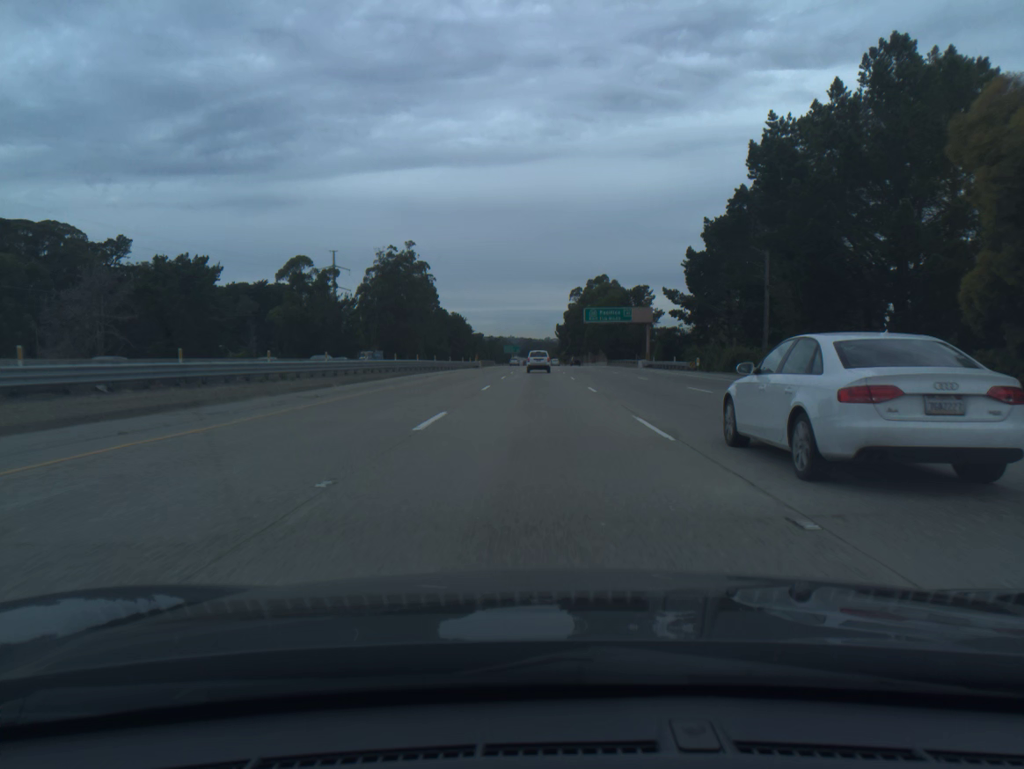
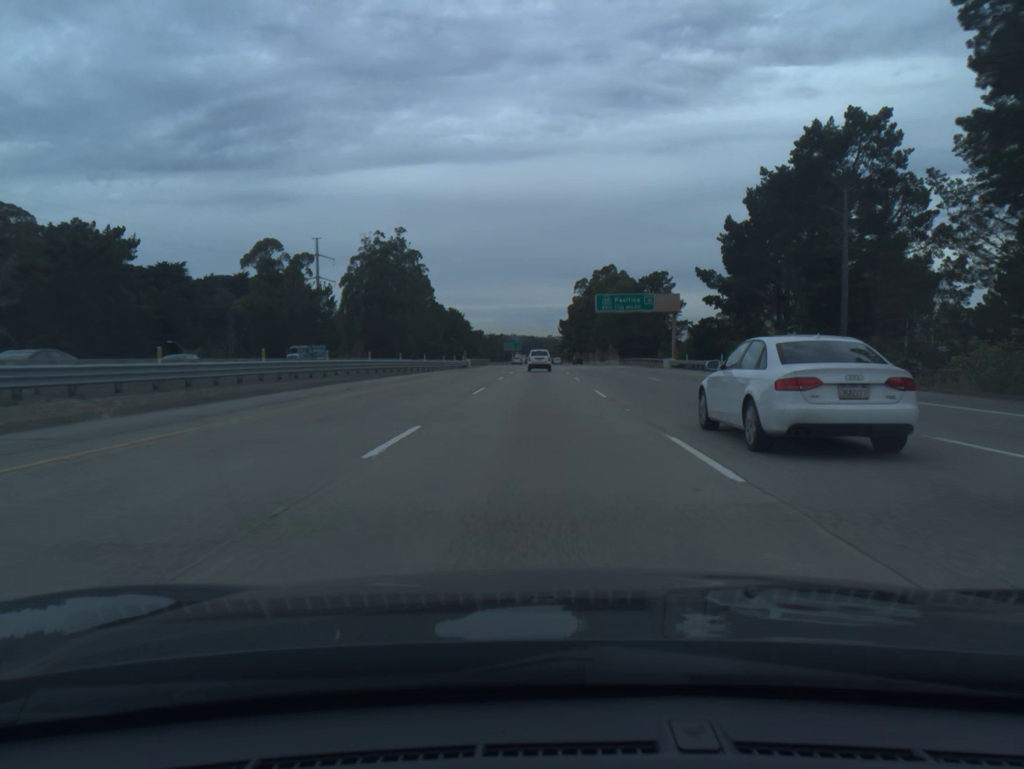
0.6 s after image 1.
(0.0, +18.4) m; 0°
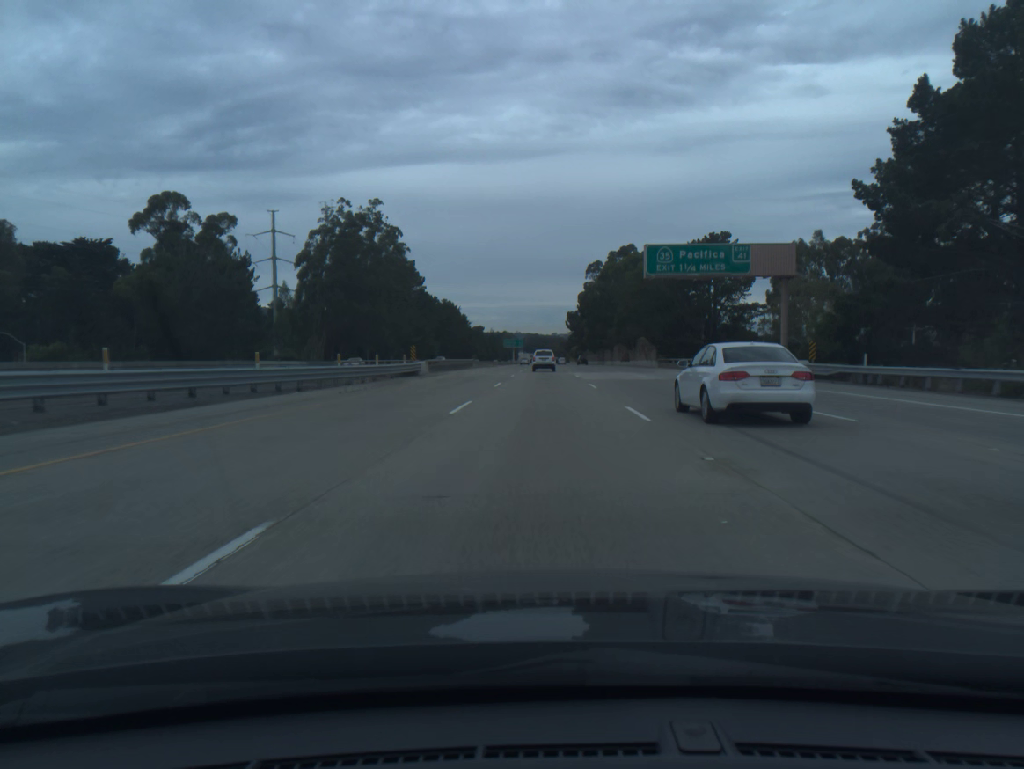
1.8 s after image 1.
(-0.1, +36.8) m; 0°
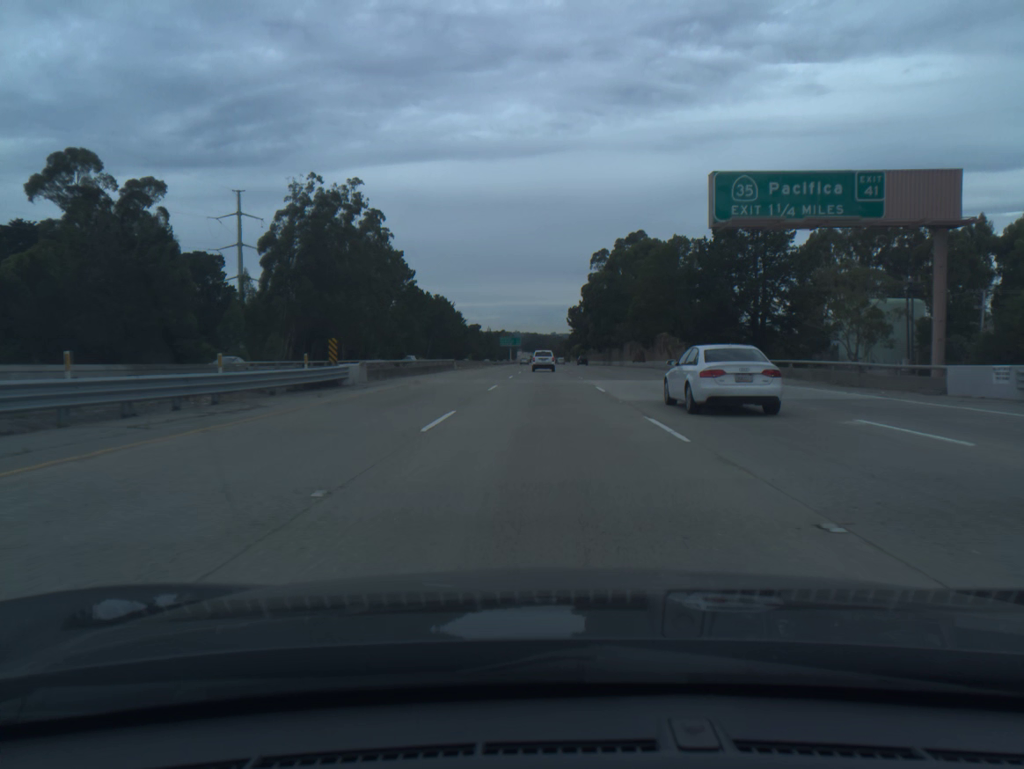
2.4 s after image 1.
(0.0, +18.3) m; 0°
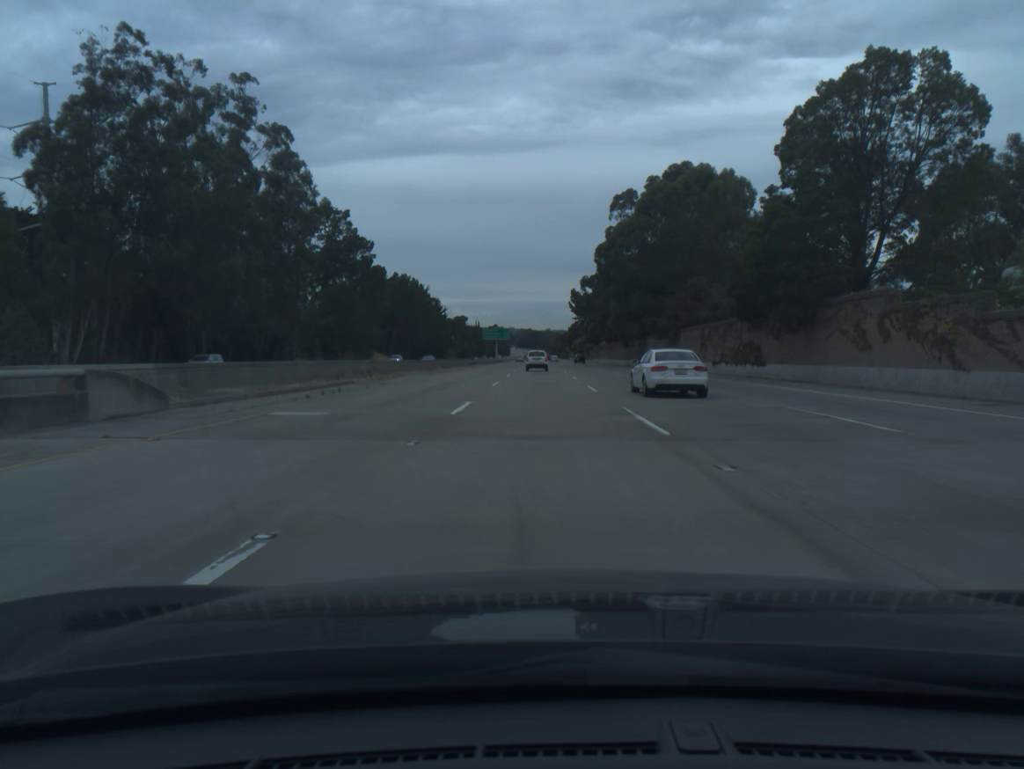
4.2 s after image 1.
(+0.2, +55.0) m; 0°
